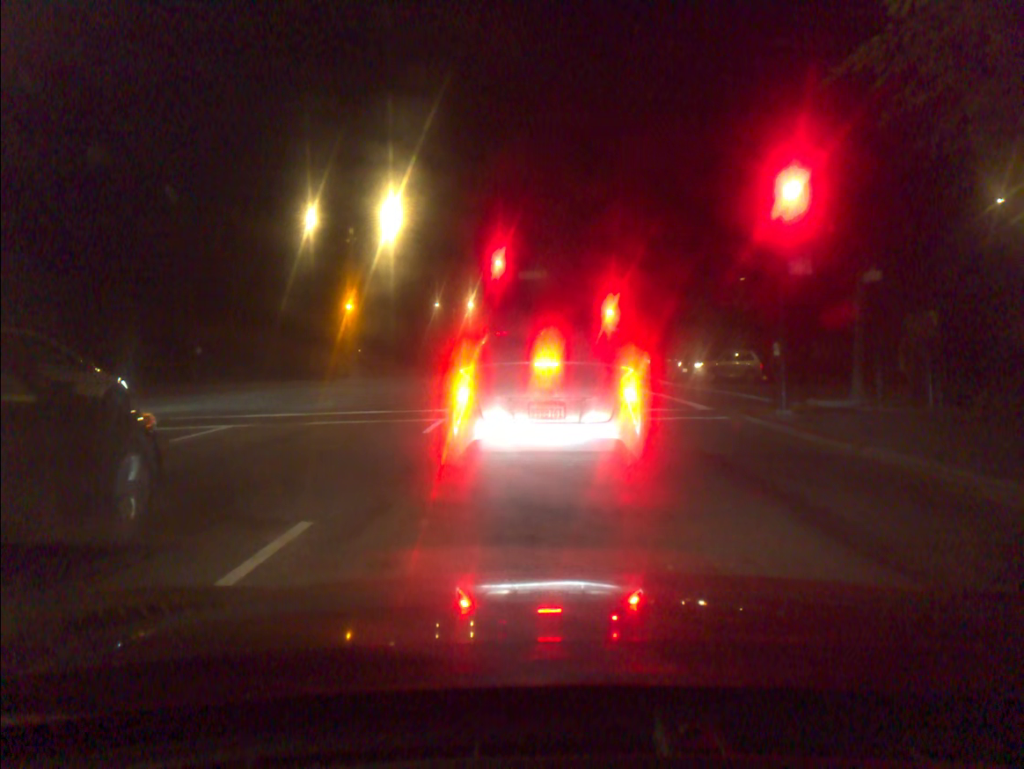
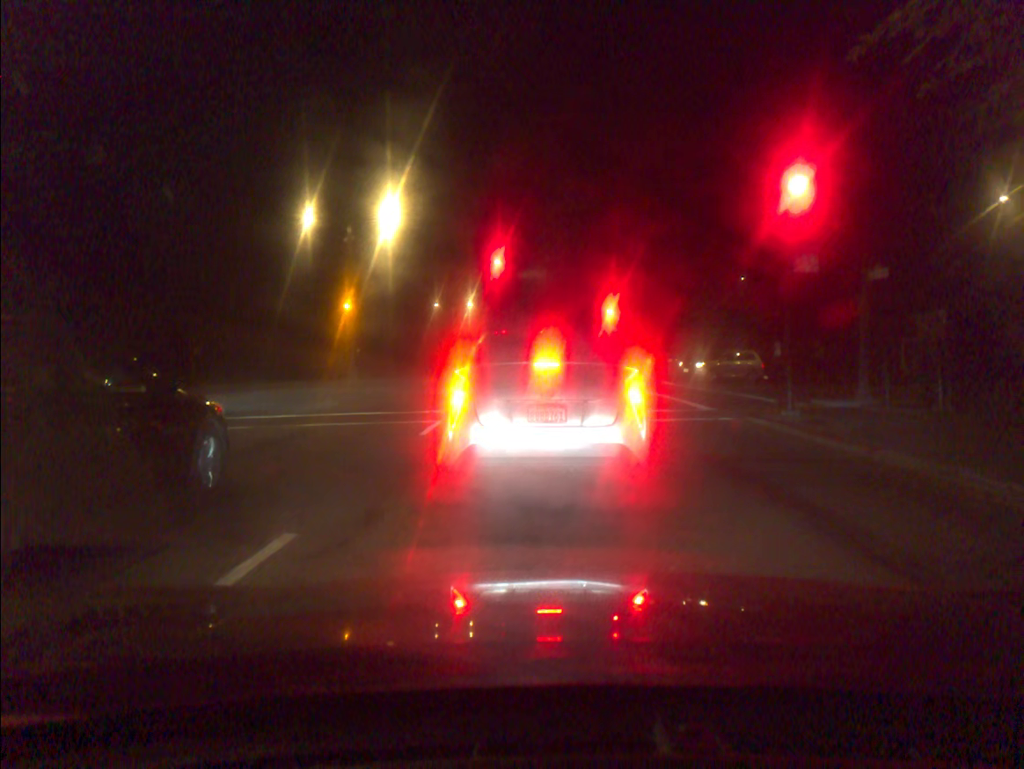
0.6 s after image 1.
(0.0, +0.4) m; 0°
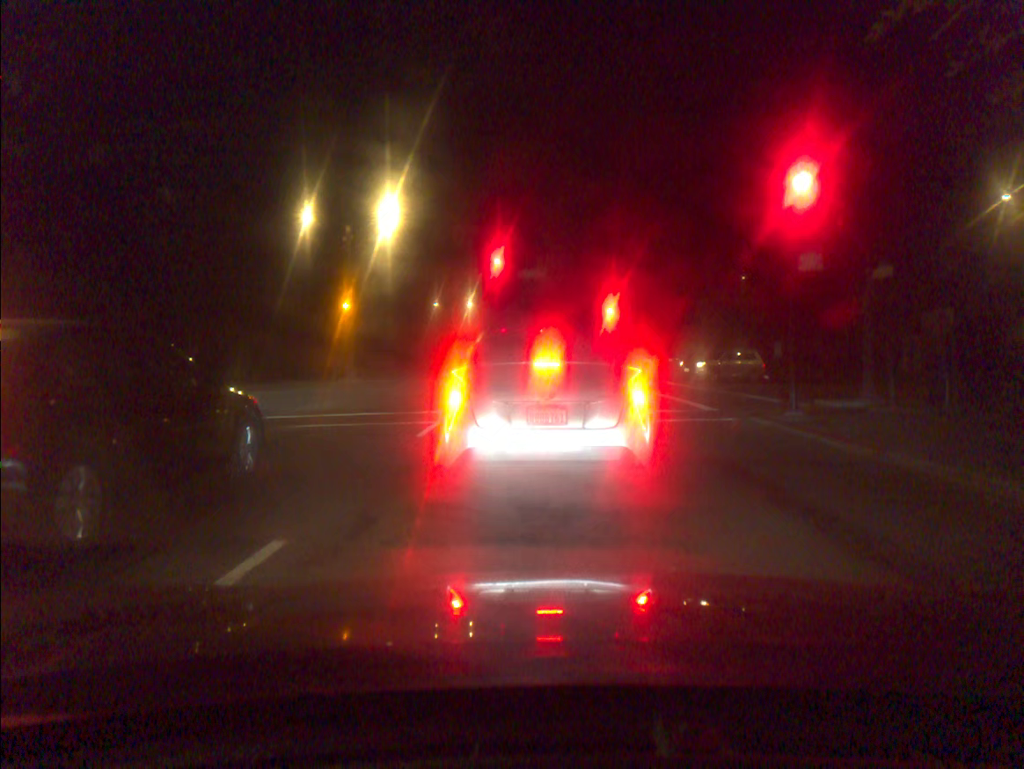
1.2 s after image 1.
(0.0, +0.2) m; 0°
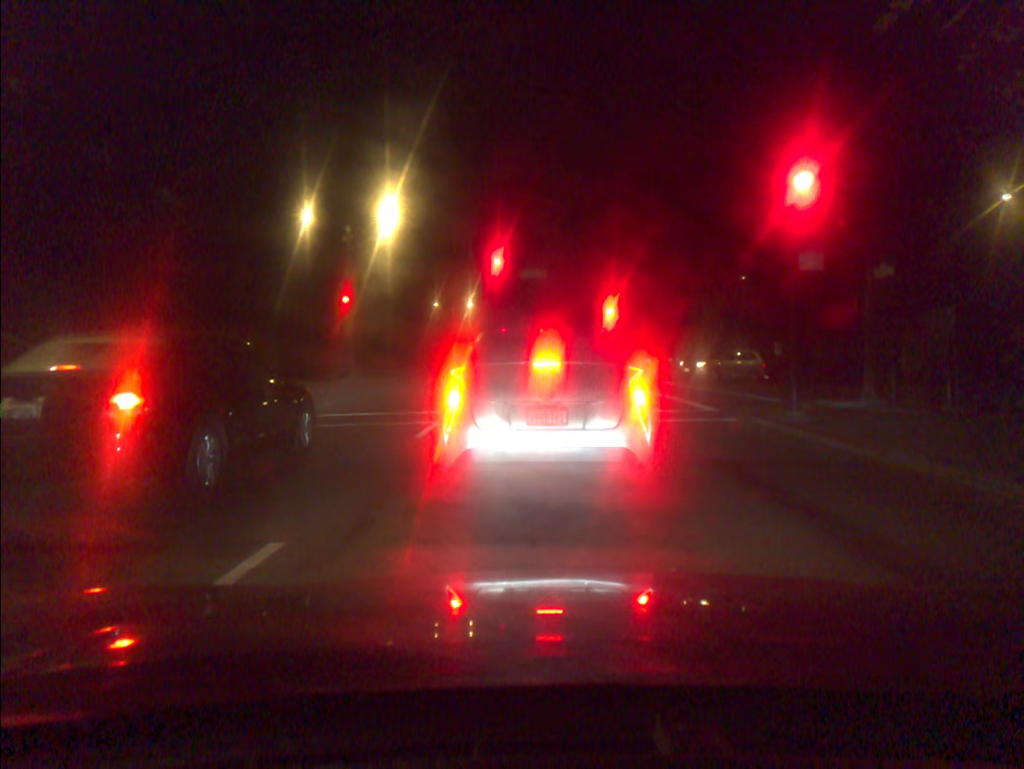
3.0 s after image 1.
(0.0, +0.1) m; 0°
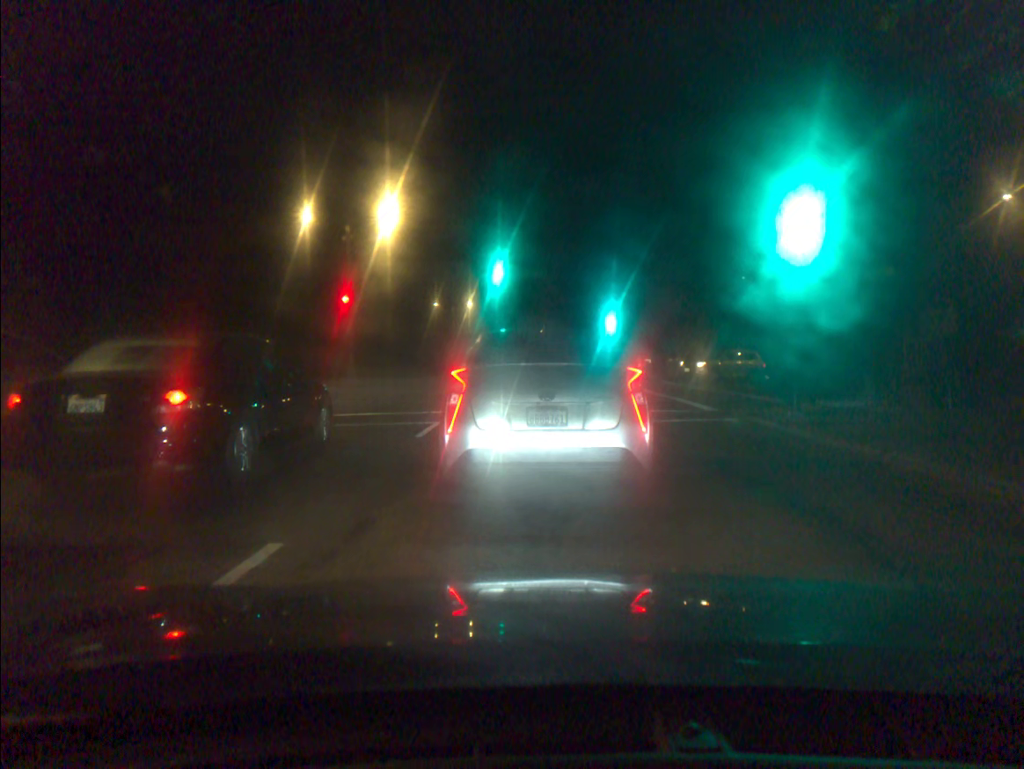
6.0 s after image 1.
(0.0, 0.0) m; 0°
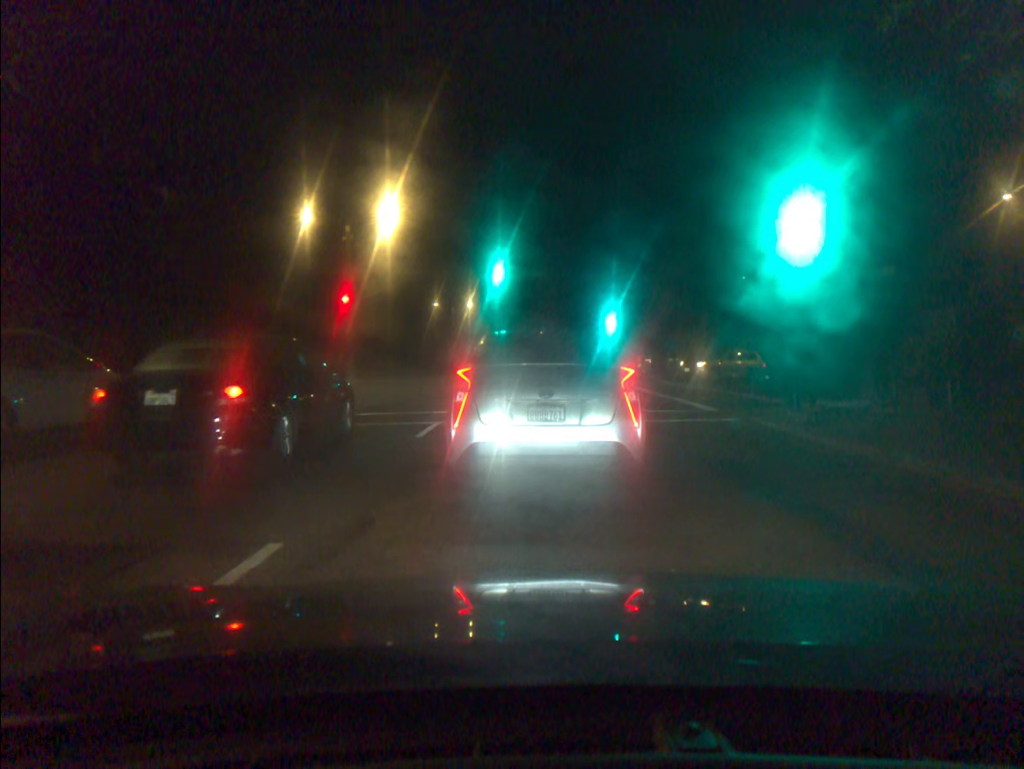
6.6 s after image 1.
(0.0, 0.0) m; 0°
